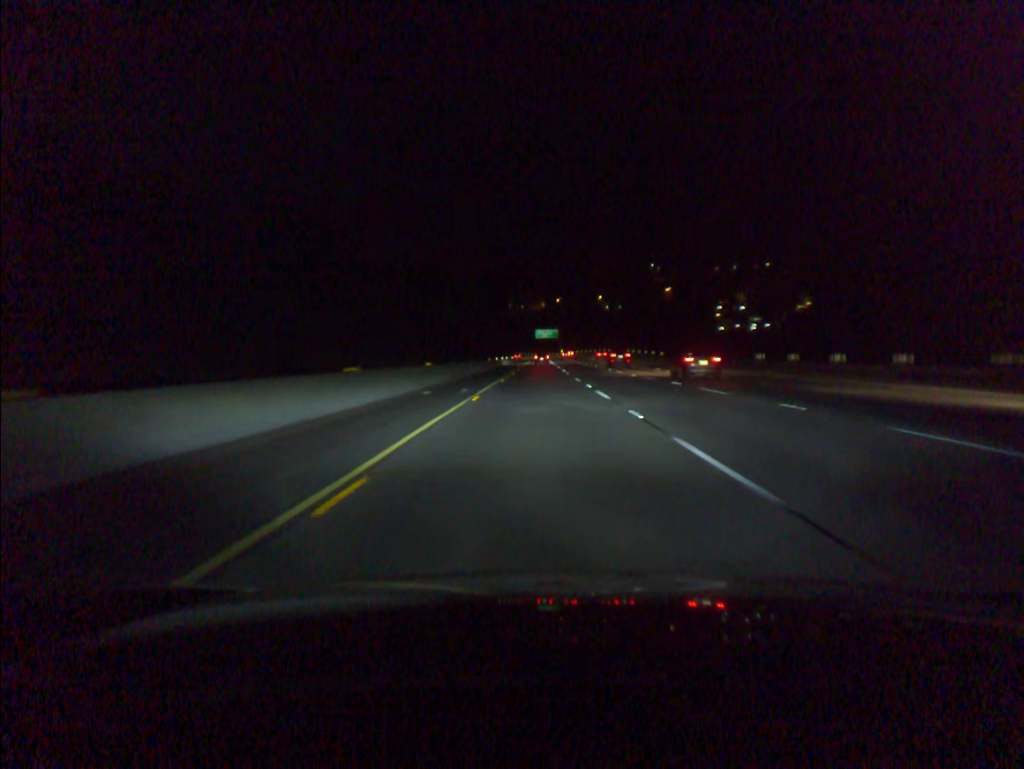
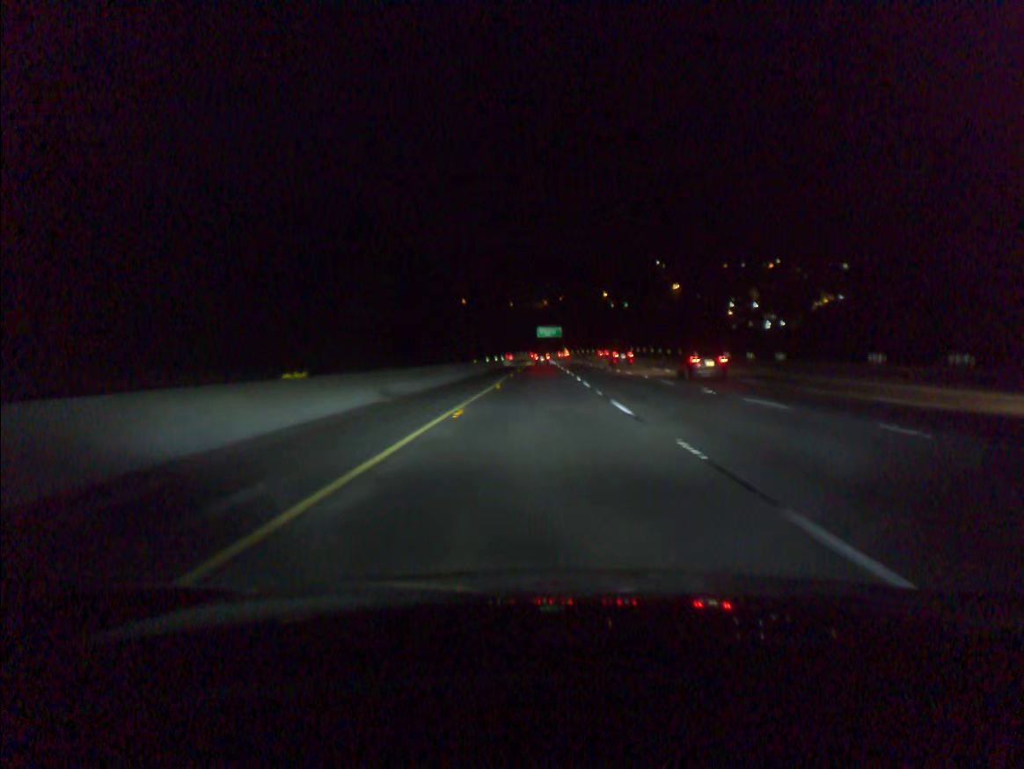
(0.0, +19.8) m; 0°
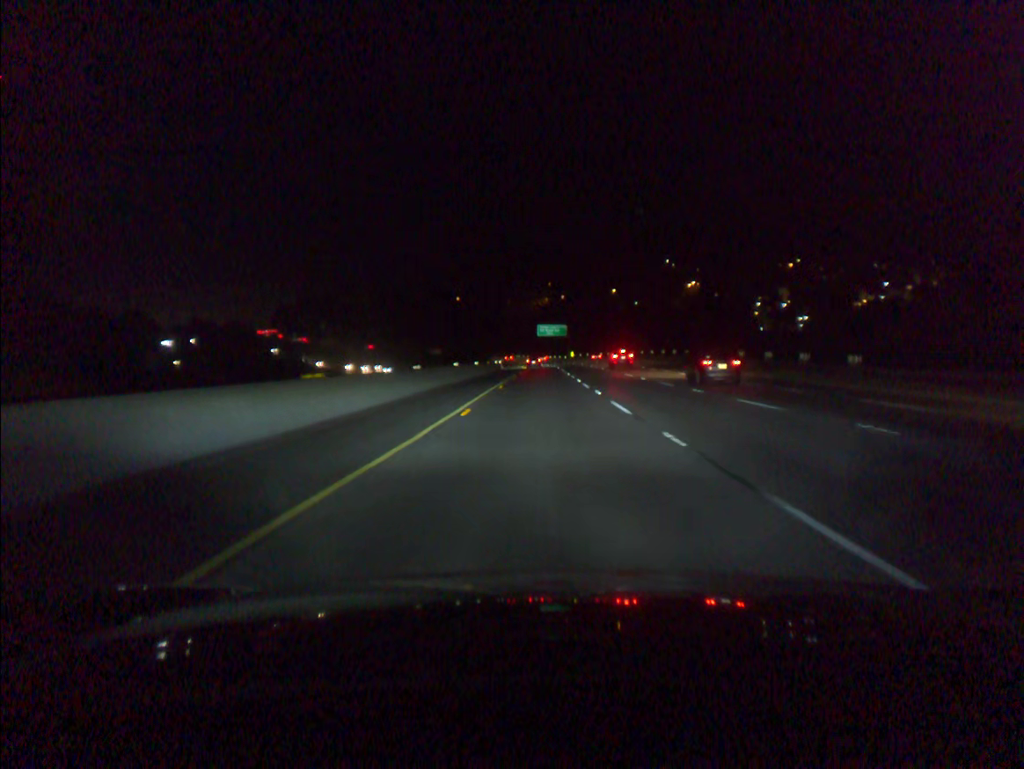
(-0.1, +42.9) m; 0°
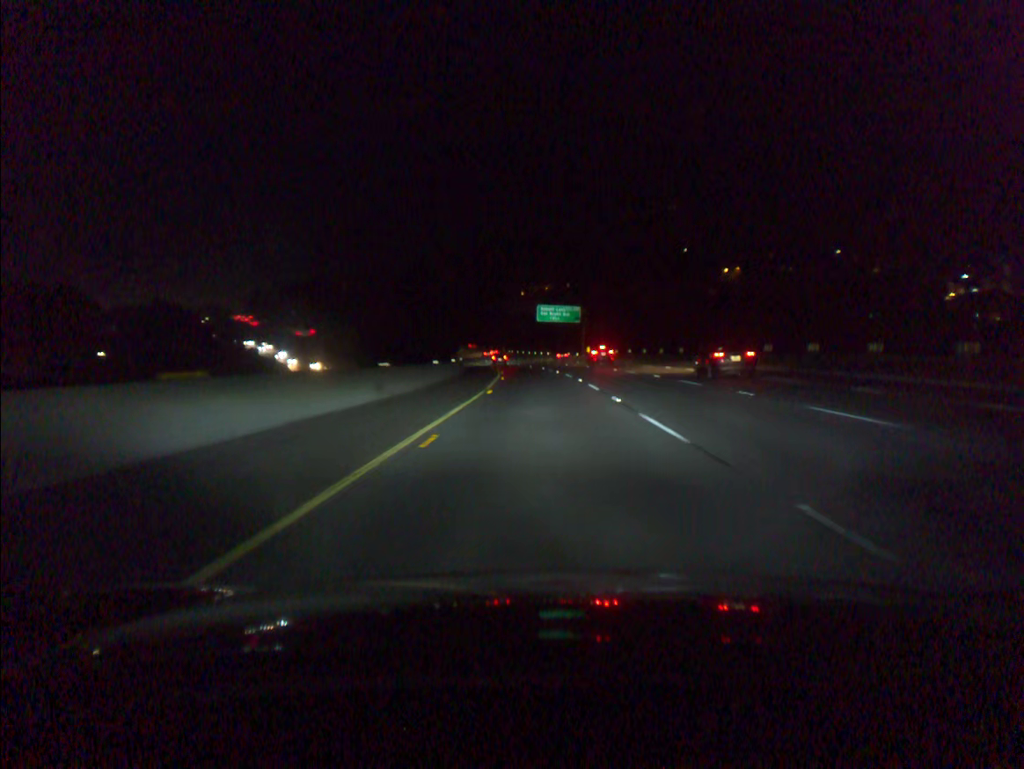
(+0.1, +64.4) m; 0°
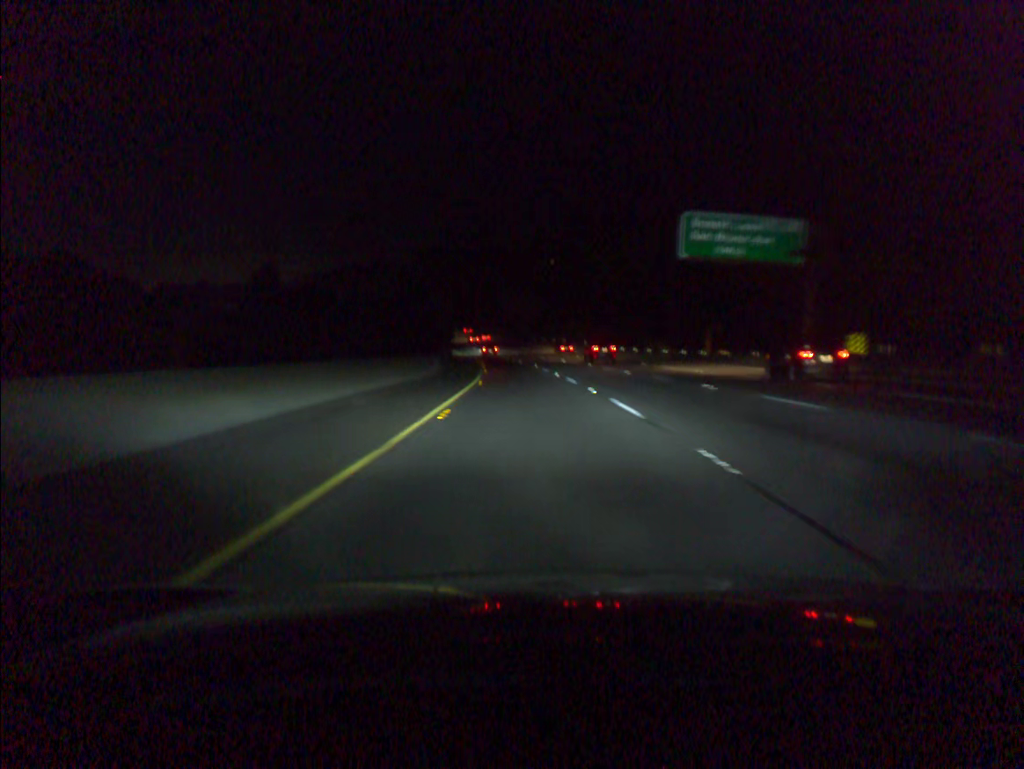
(-3.2, +84.2) m; -6°
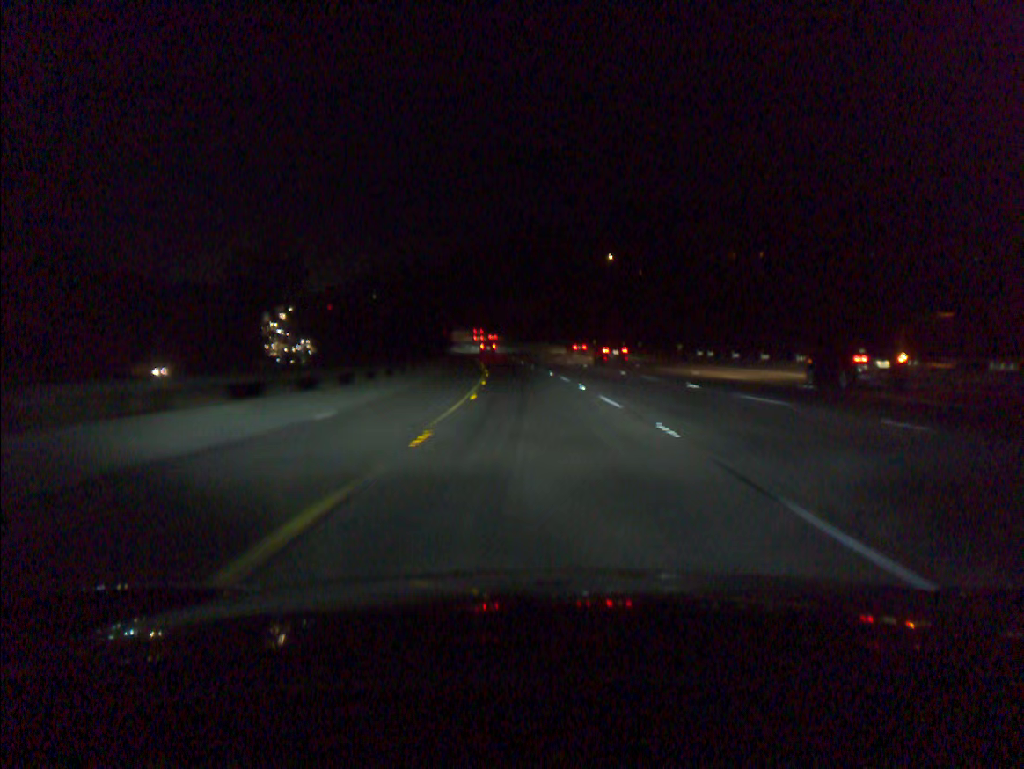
(-1.4, +41.3) m; -4°
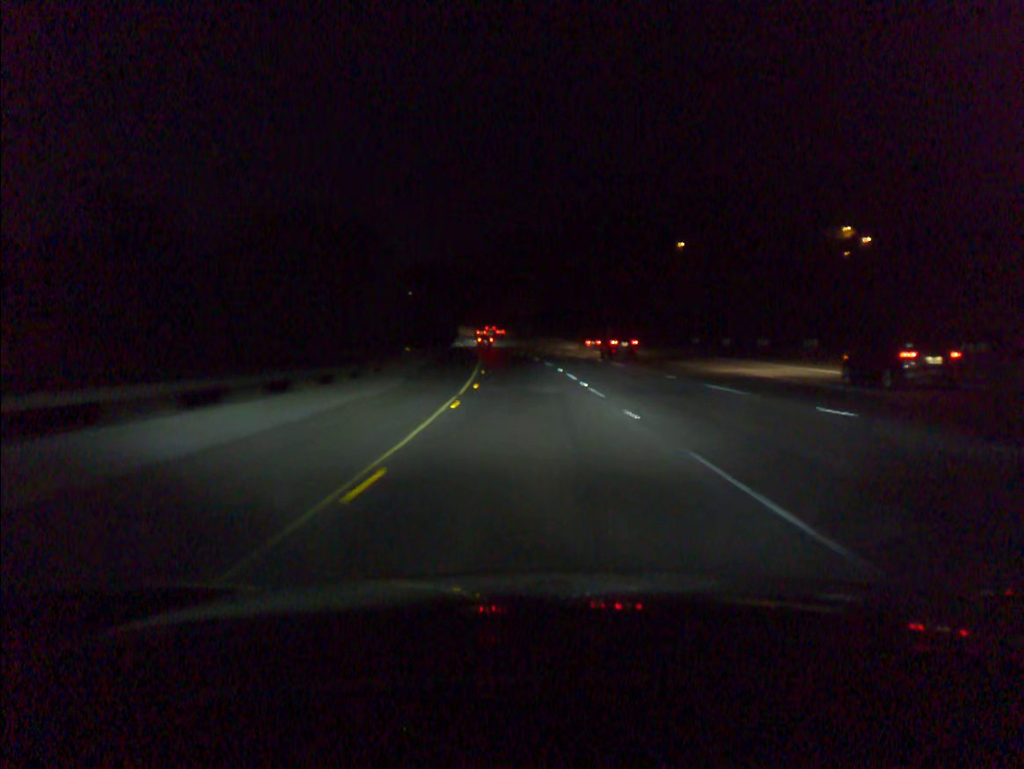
(-1.2, +41.1) m; -4°
